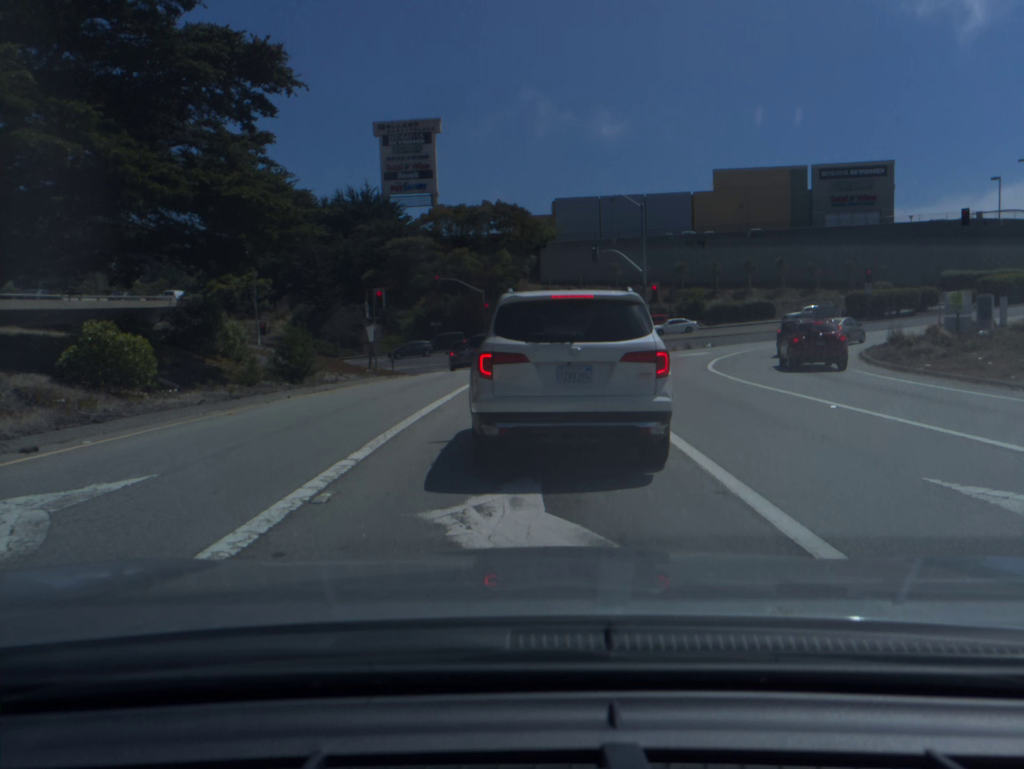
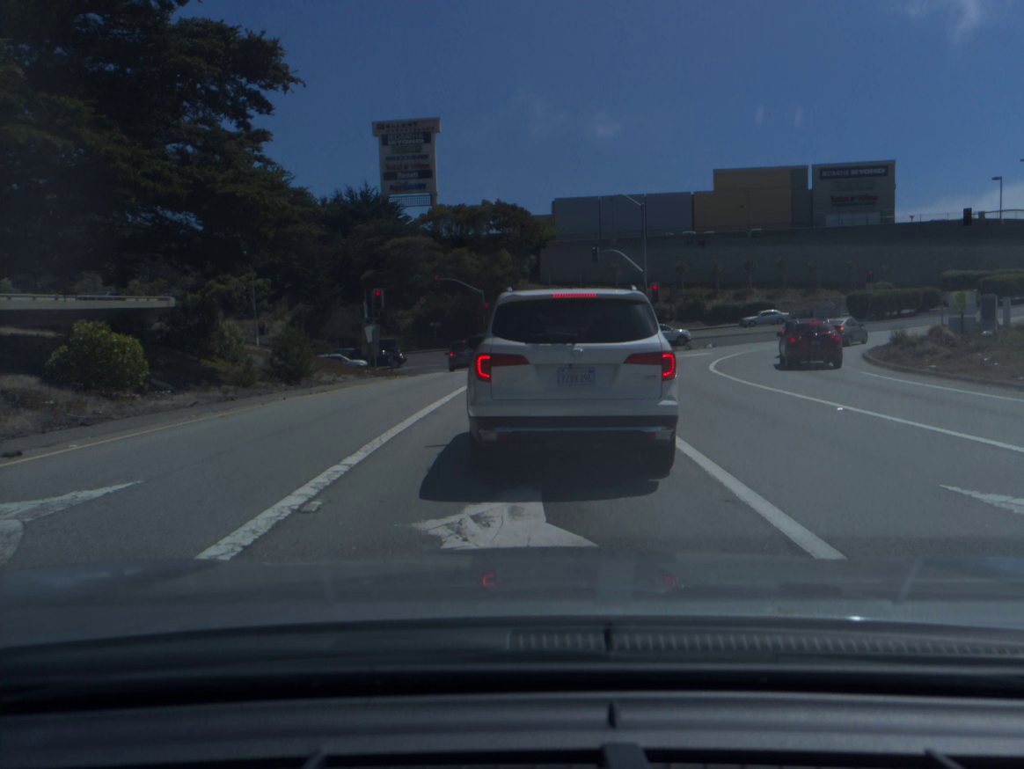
(0.0, +0.3) m; 0°
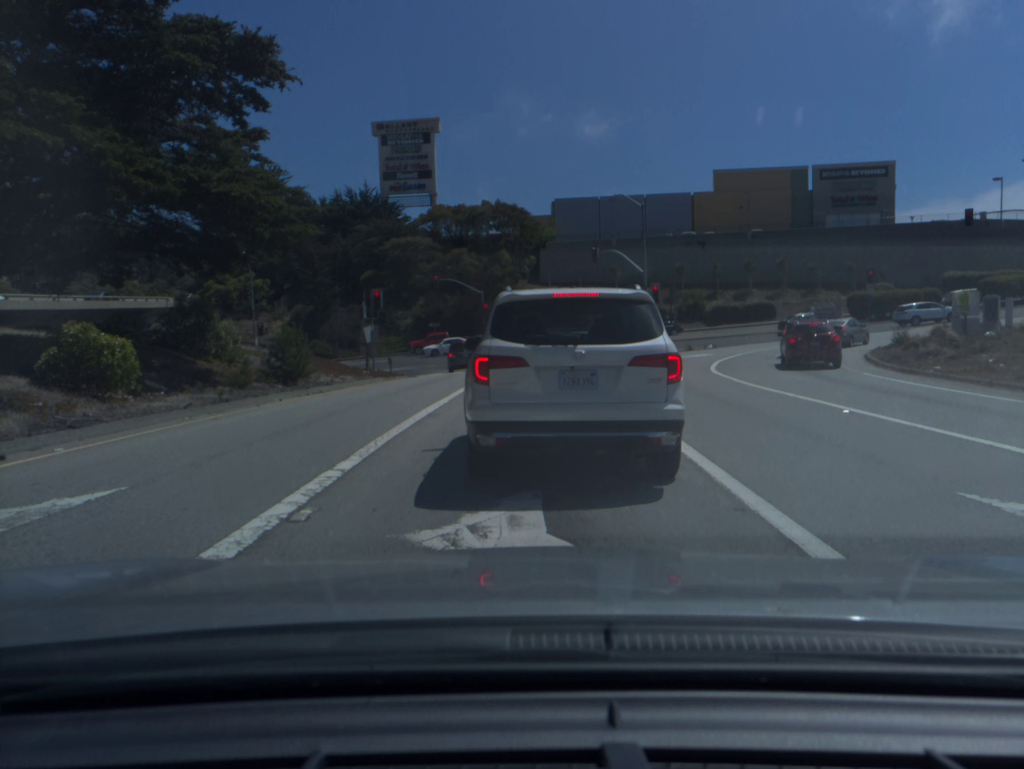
(0.0, +0.3) m; 0°
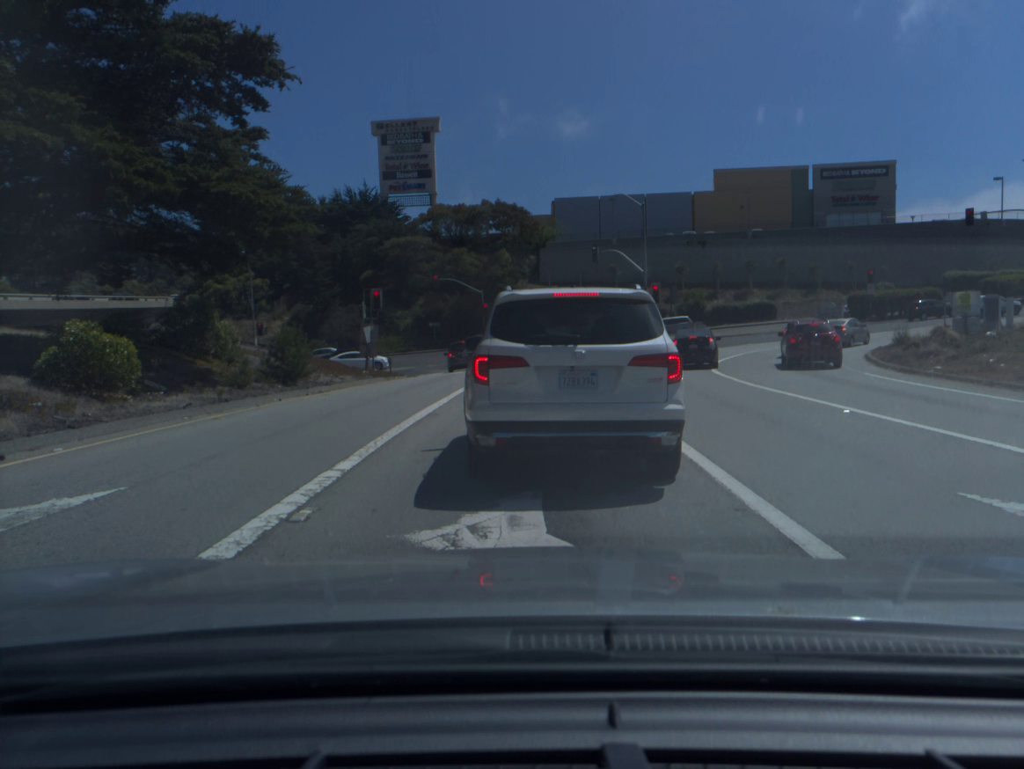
(0.0, 0.0) m; 0°
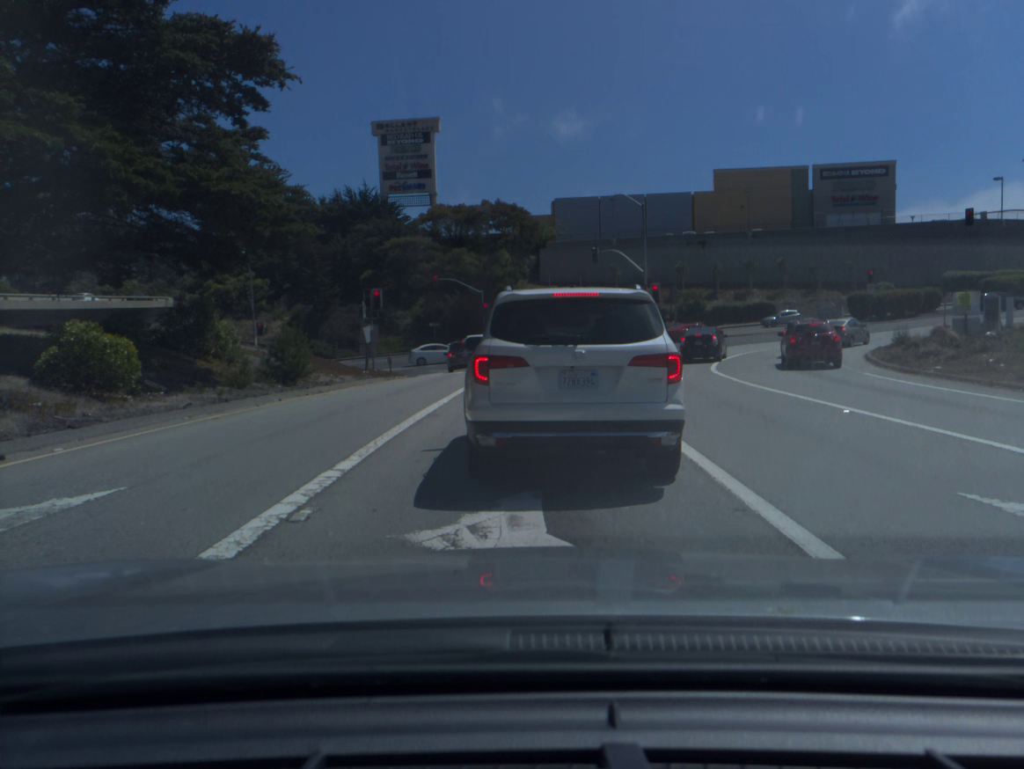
(0.0, 0.0) m; 0°
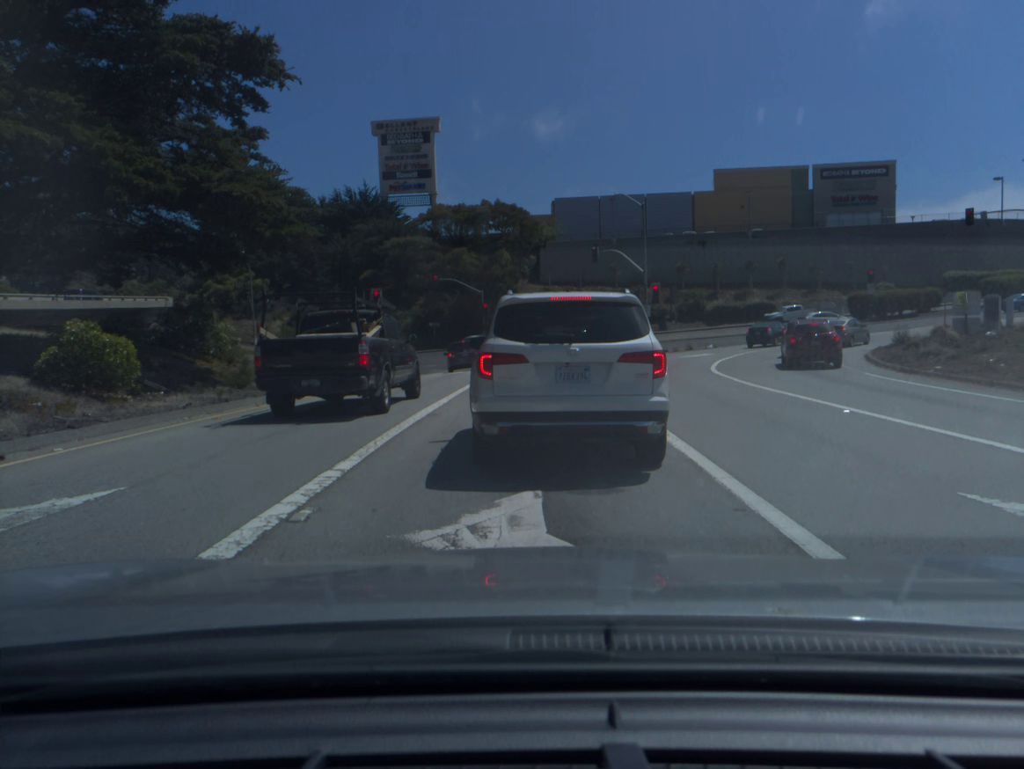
(0.0, 0.0) m; 0°
